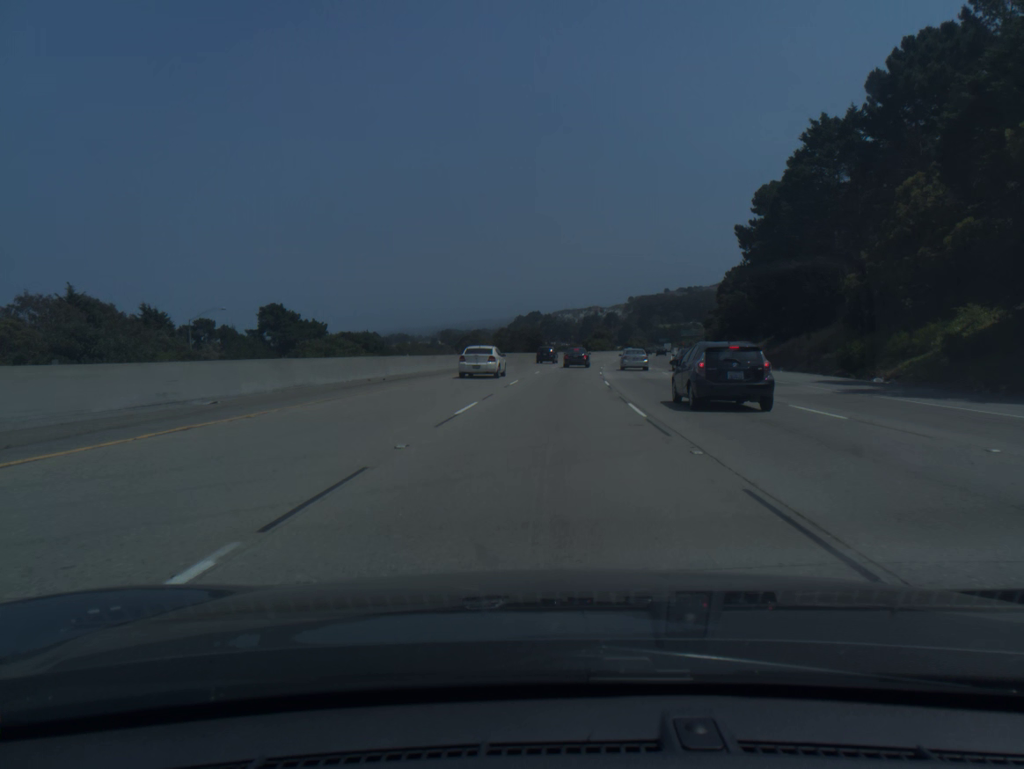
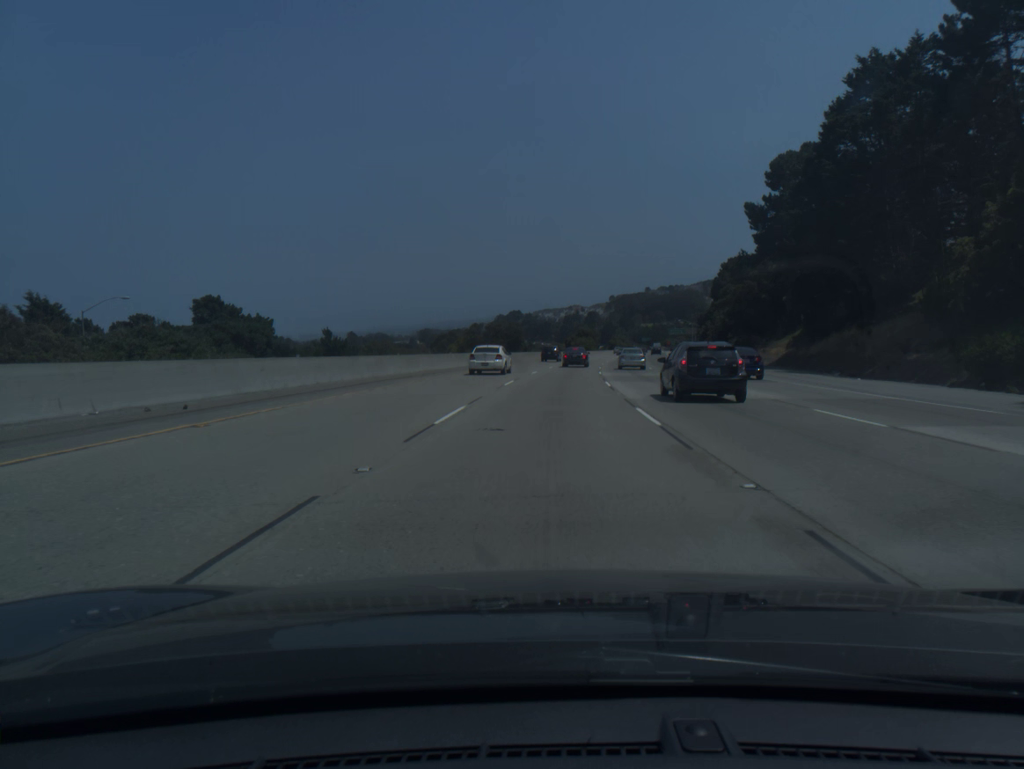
(+0.2, +16.5) m; +1°
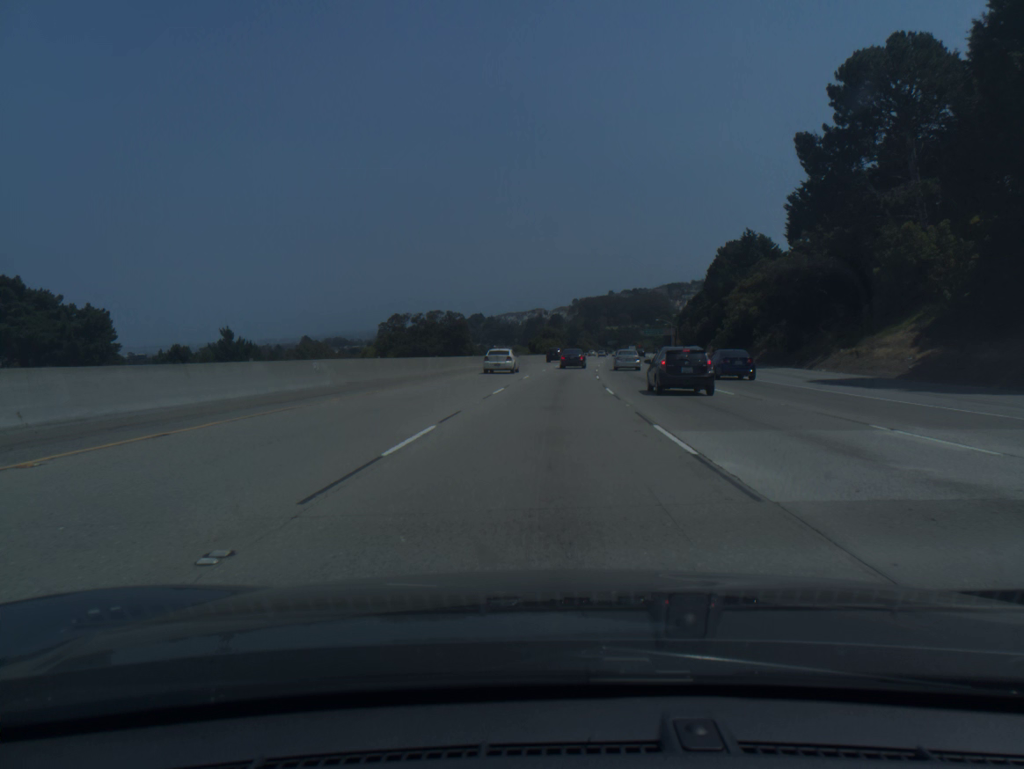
(+0.8, +33.0) m; +3°
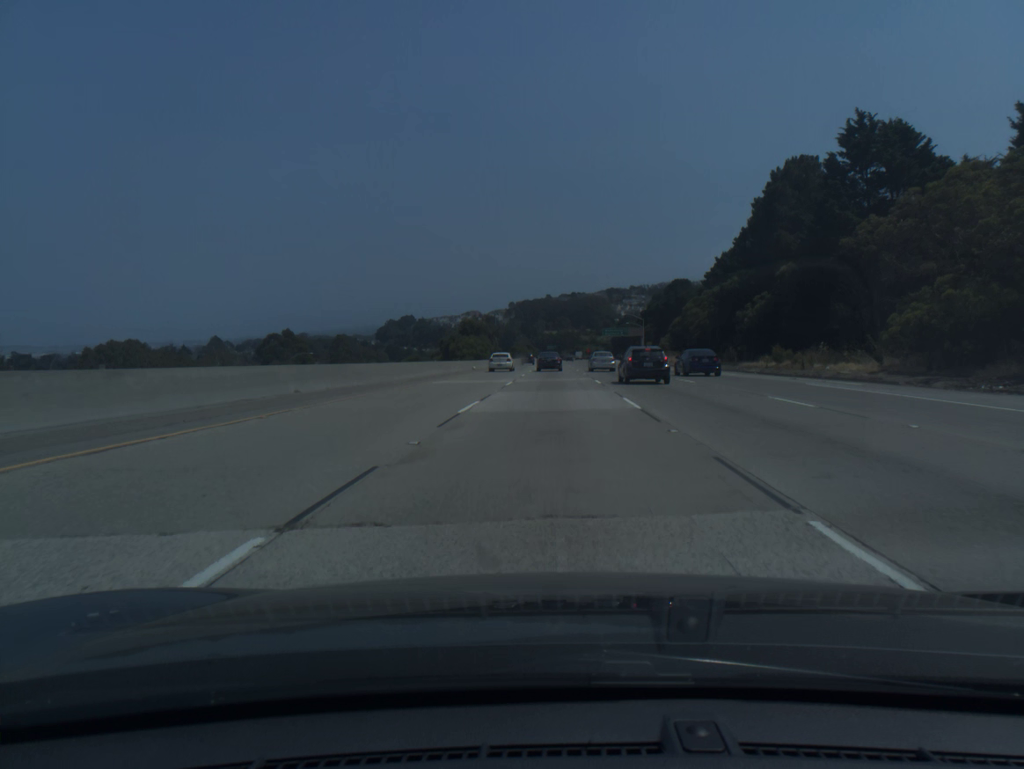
(+2.6, +66.2) m; +5°
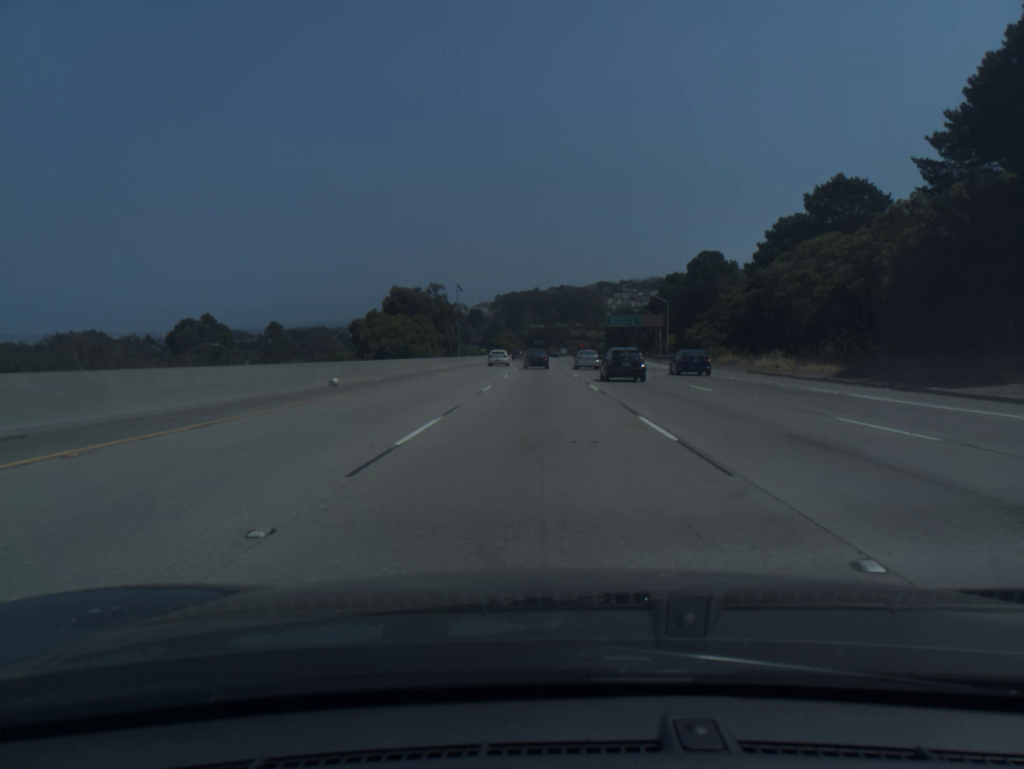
(+0.7, +49.5) m; +1°
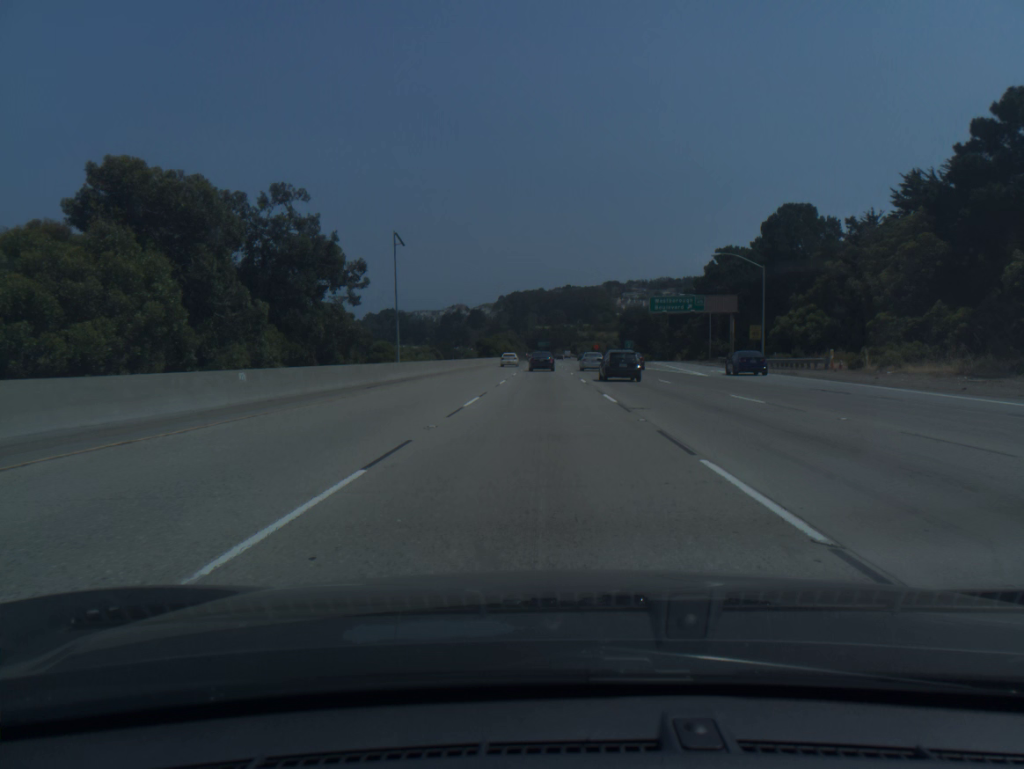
(-0.2, +49.7) m; 0°
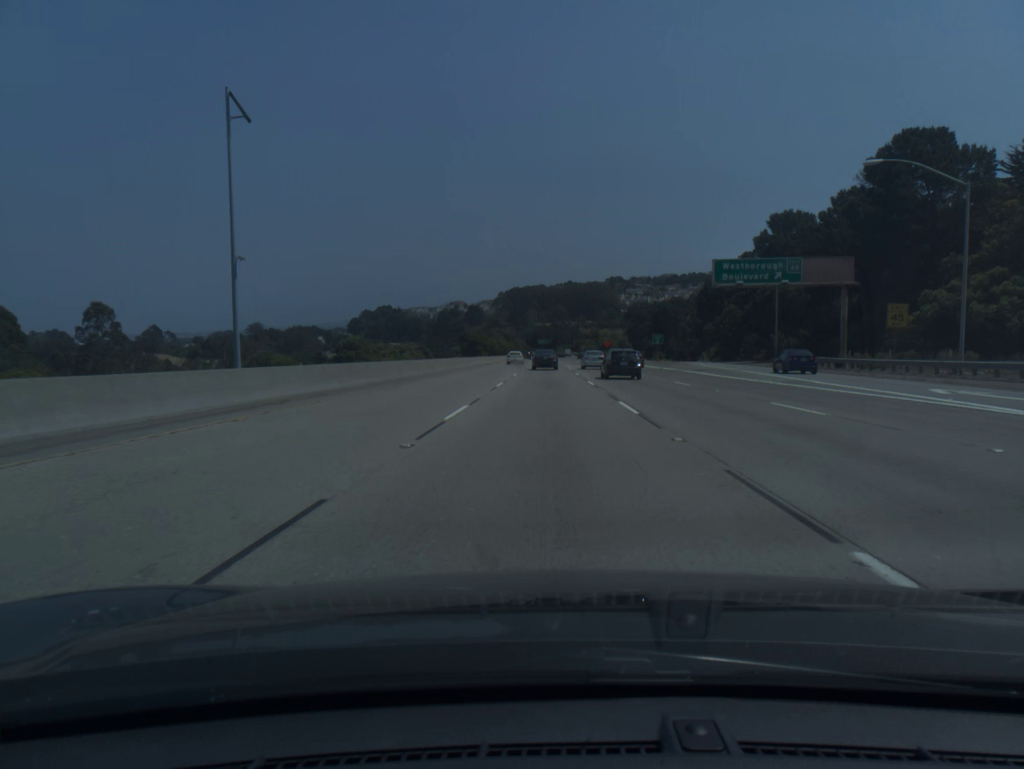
(-0.1, +33.3) m; 0°
